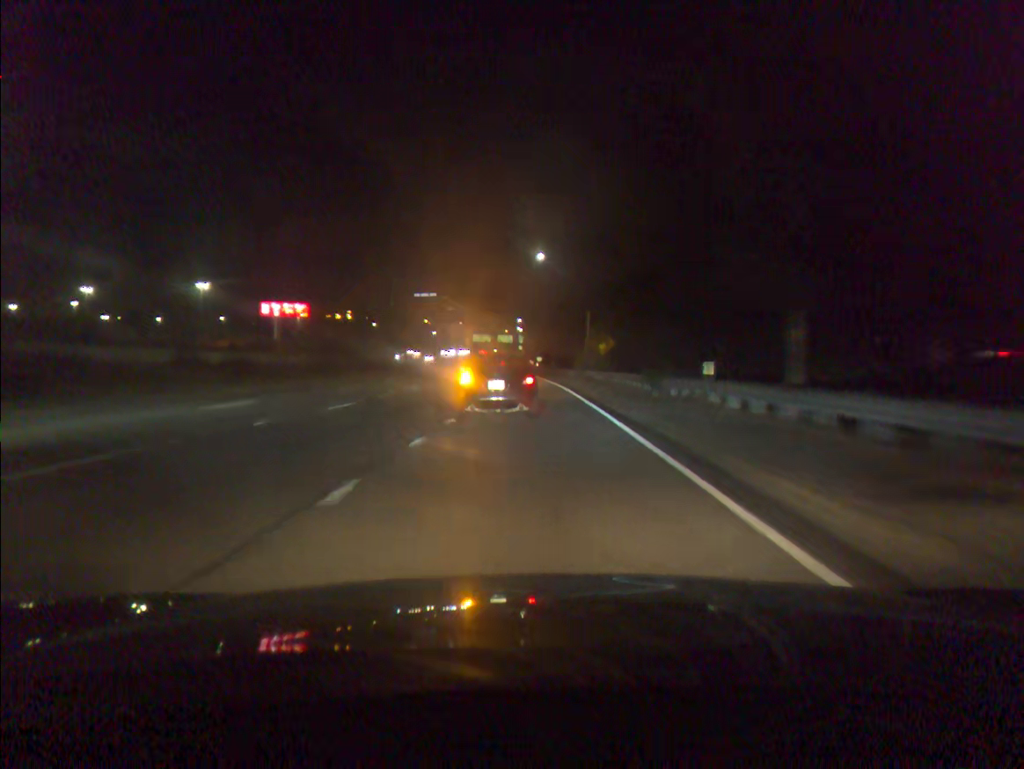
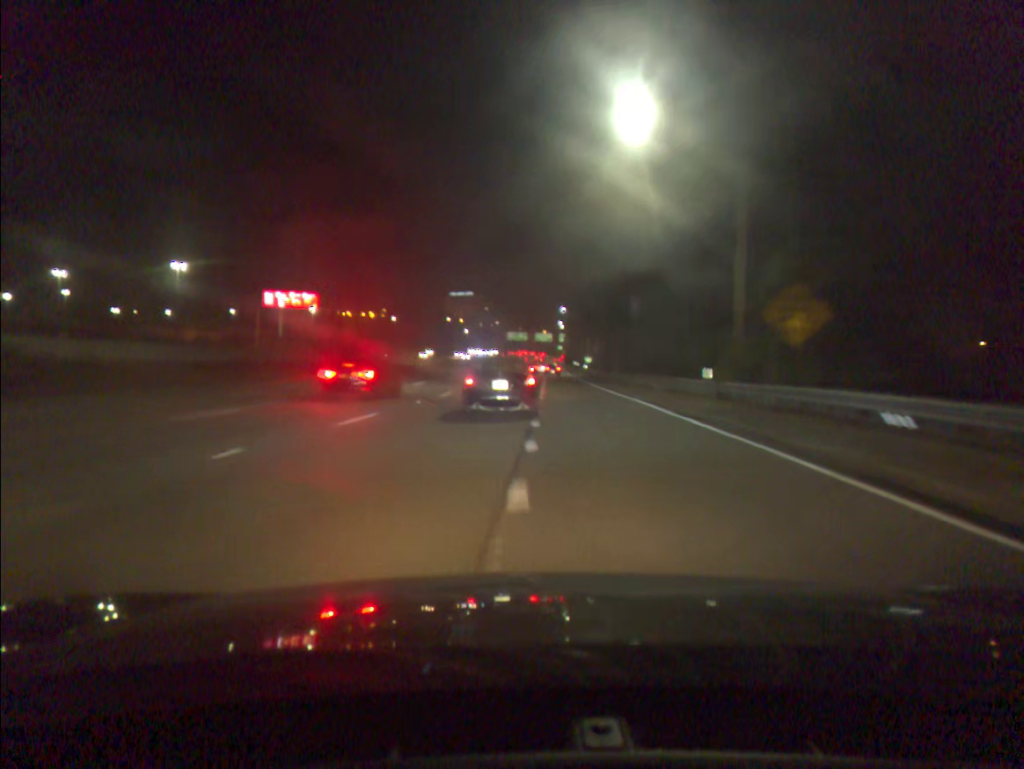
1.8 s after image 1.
(-0.8, +35.9) m; -3°
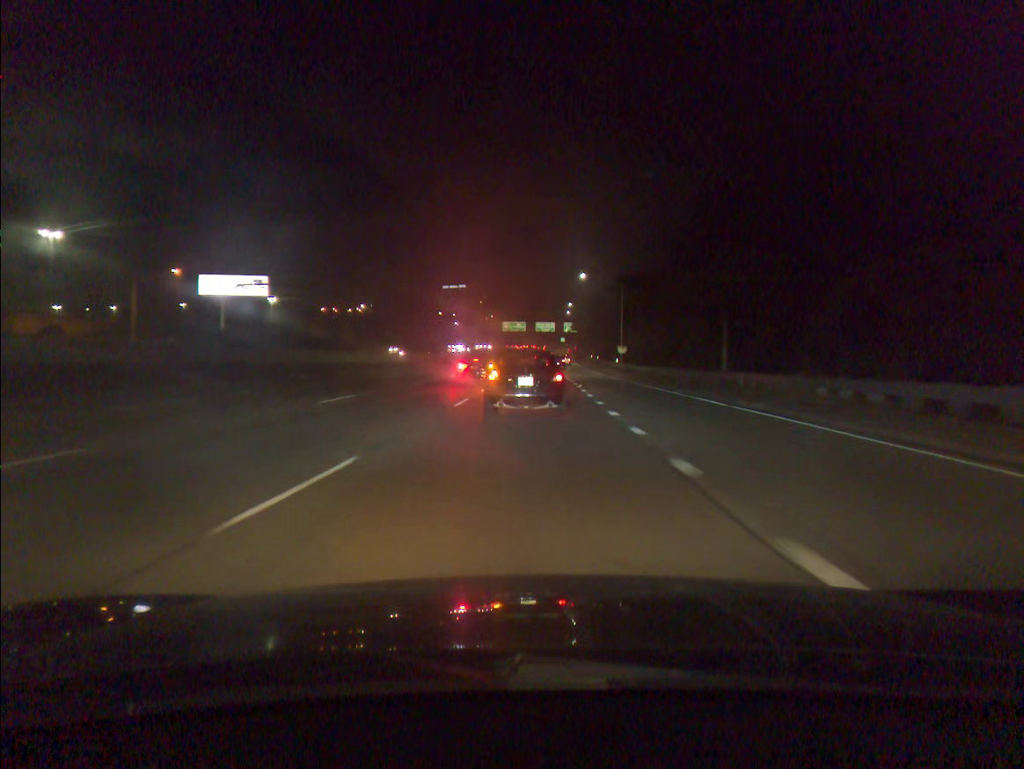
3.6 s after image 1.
(-0.3, +38.8) m; 0°
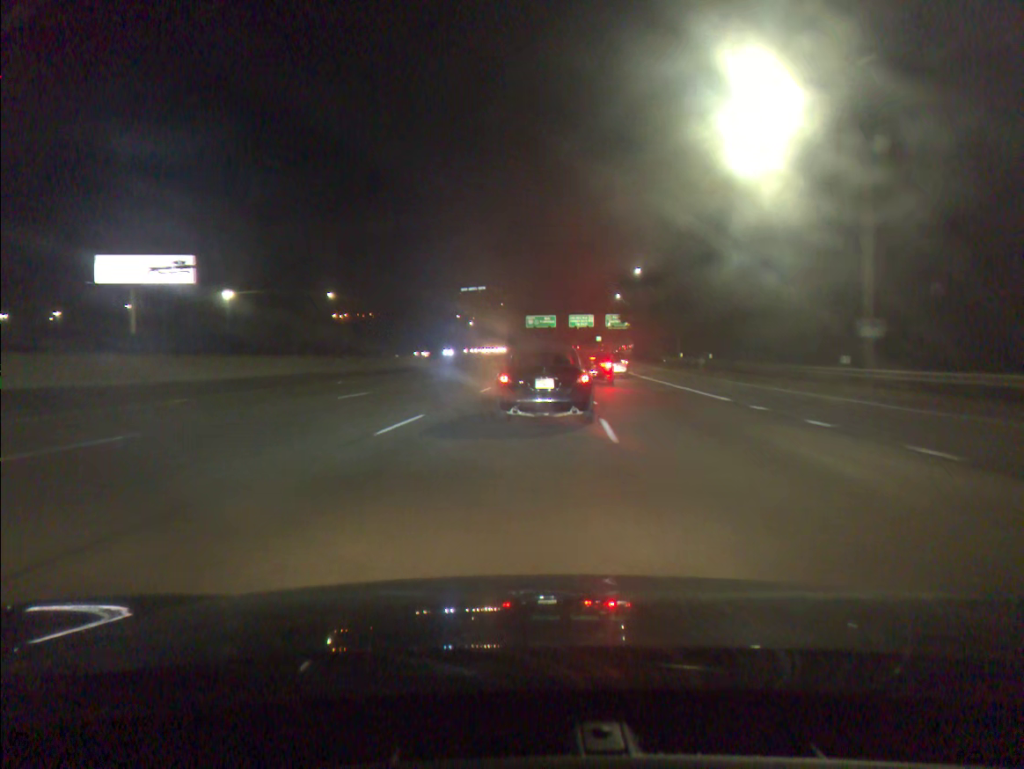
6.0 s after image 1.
(-1.4, +52.7) m; -2°
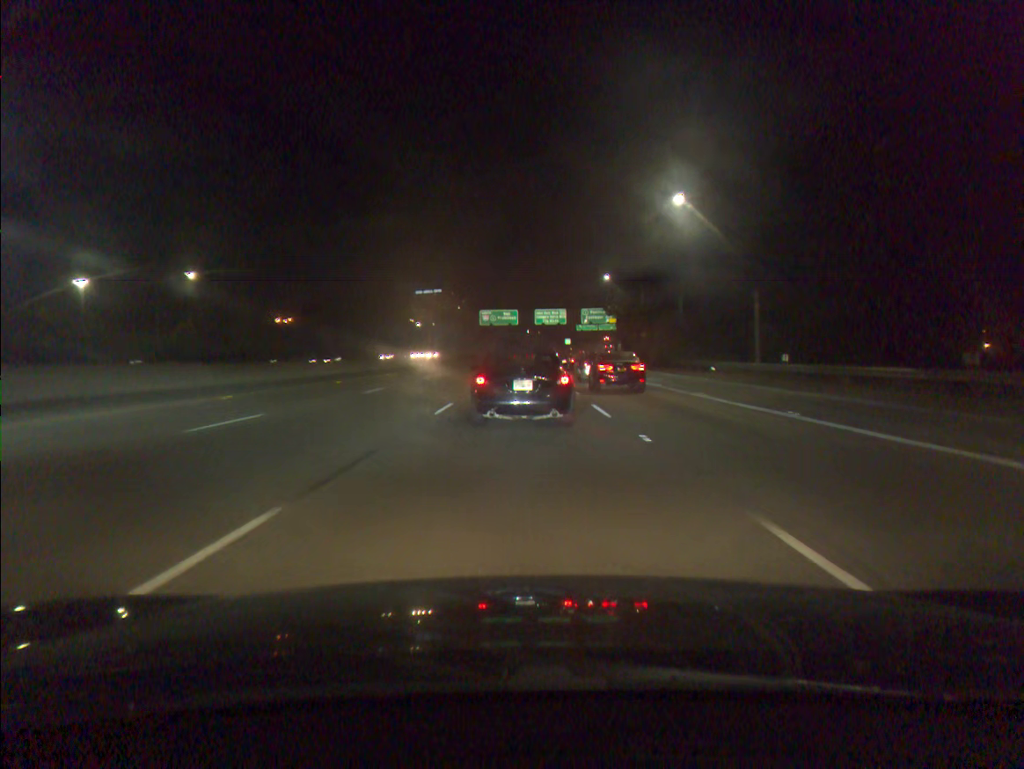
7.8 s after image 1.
(+1.3, +39.0) m; +3°
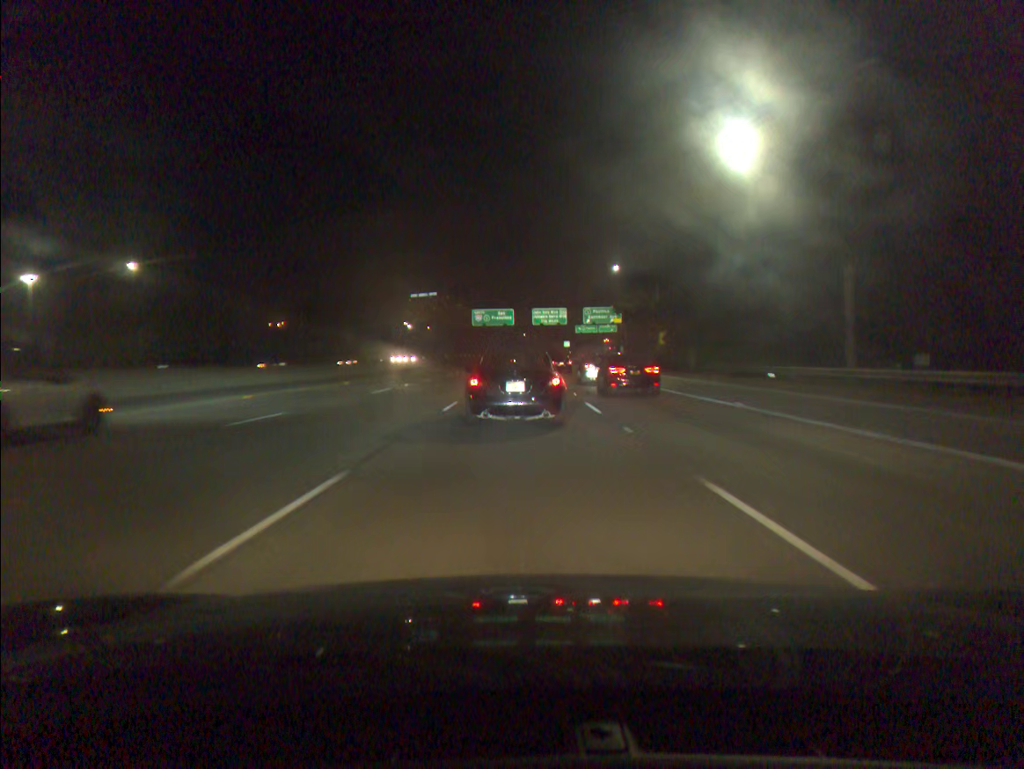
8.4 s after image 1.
(0.0, +12.7) m; 0°
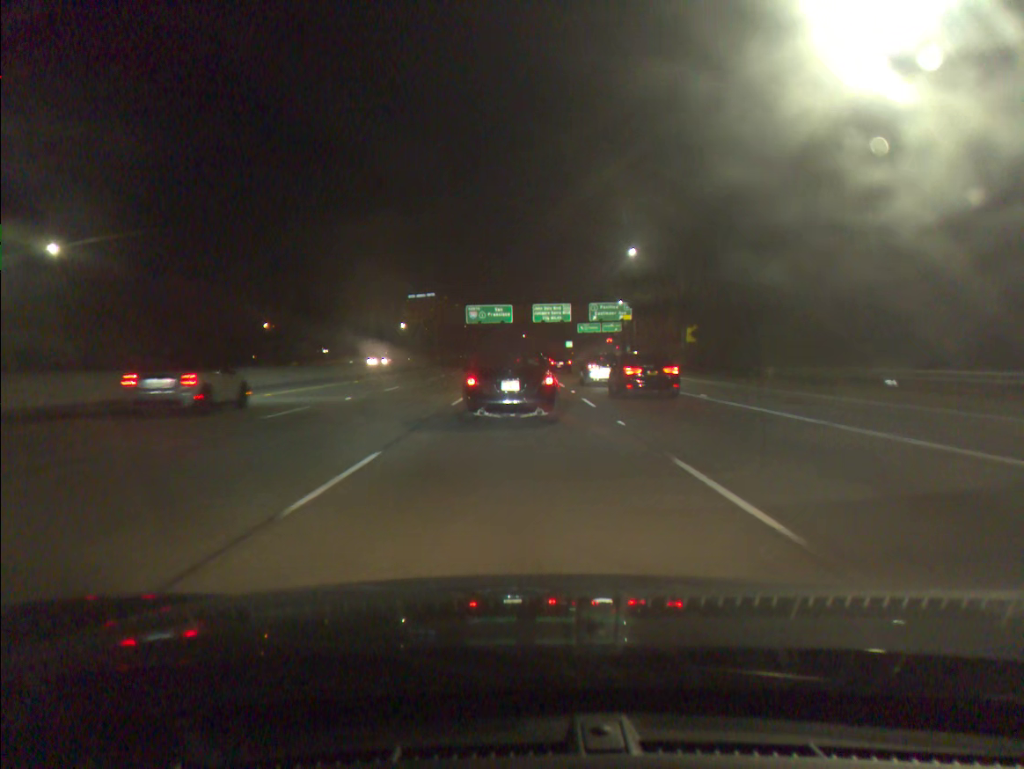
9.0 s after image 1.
(0.0, +12.6) m; 0°
